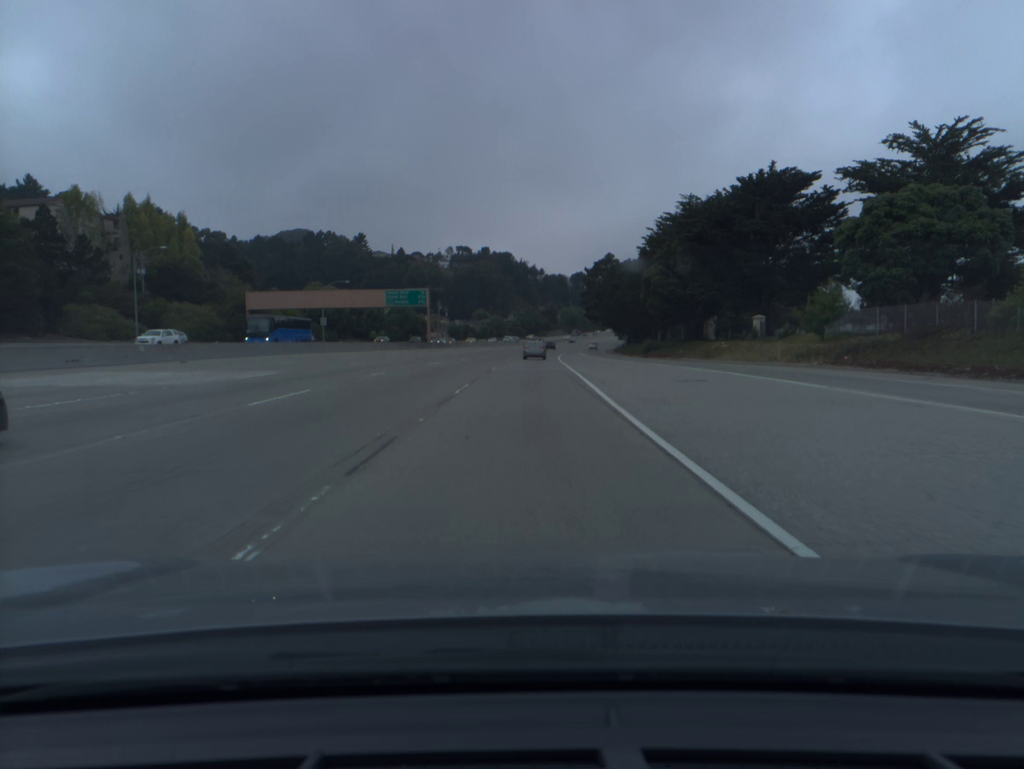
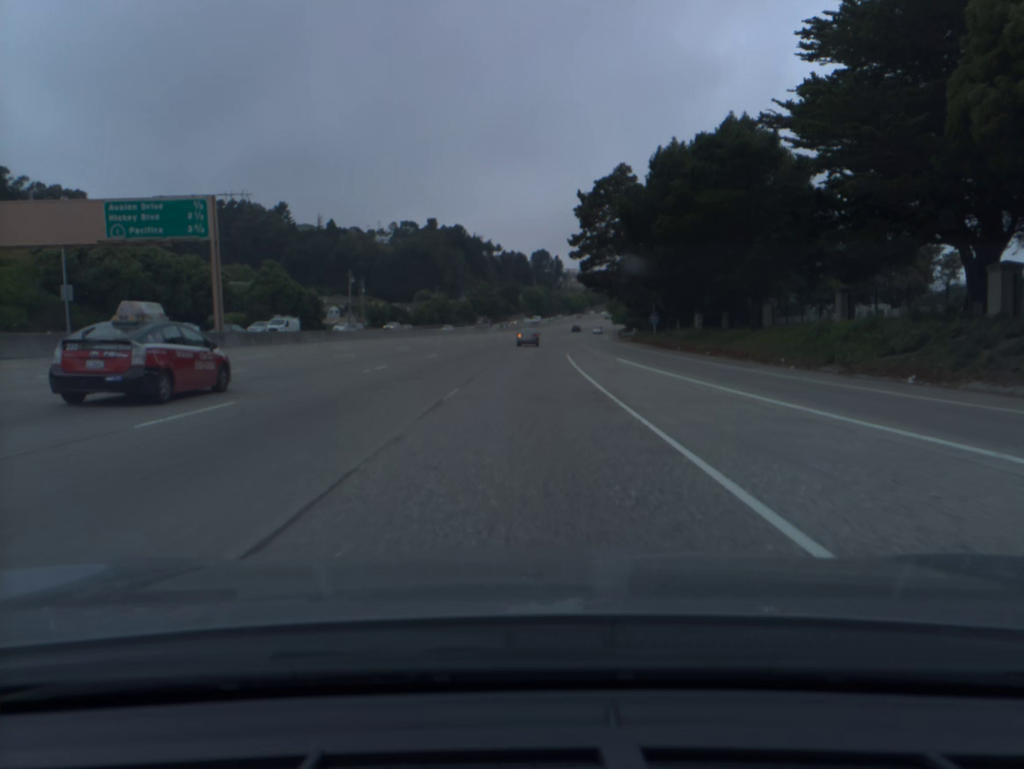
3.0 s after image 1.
(+1.6, +75.4) m; +3°
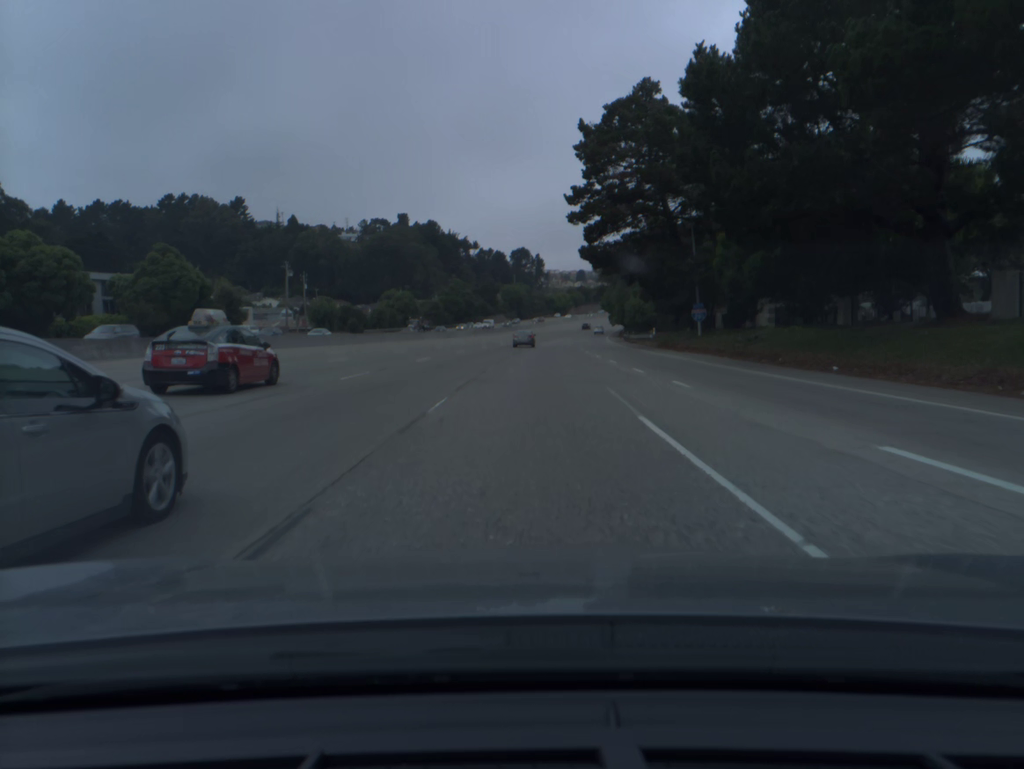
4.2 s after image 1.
(+0.4, +31.0) m; +1°
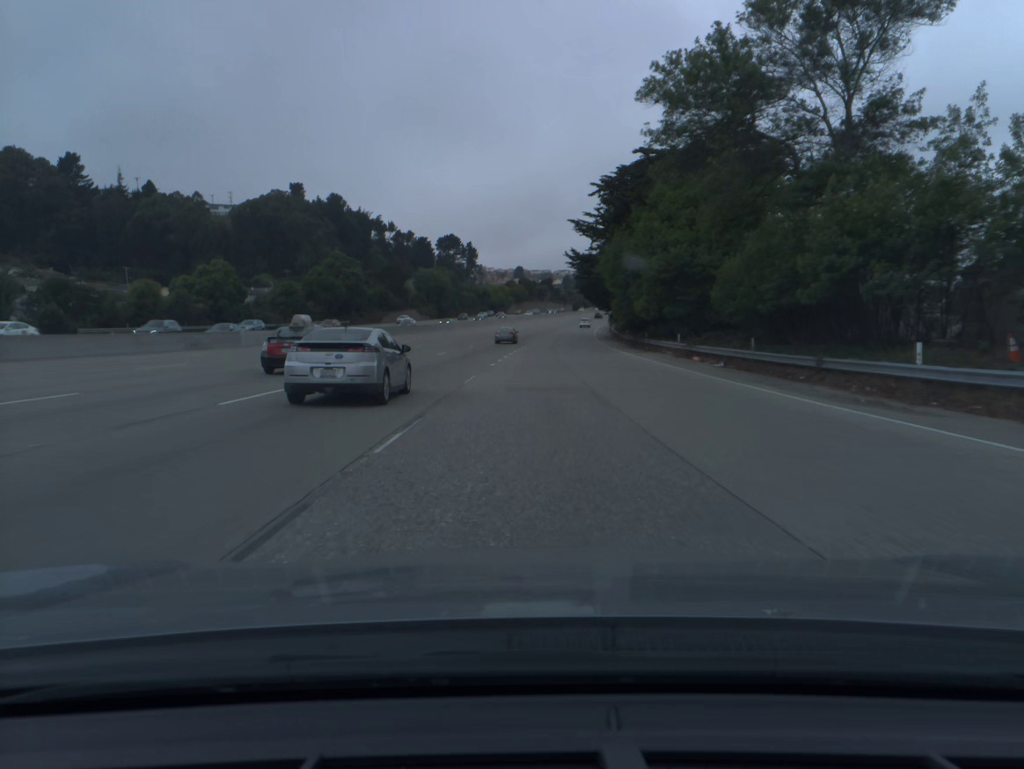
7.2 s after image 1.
(+3.3, +79.1) m; +5°
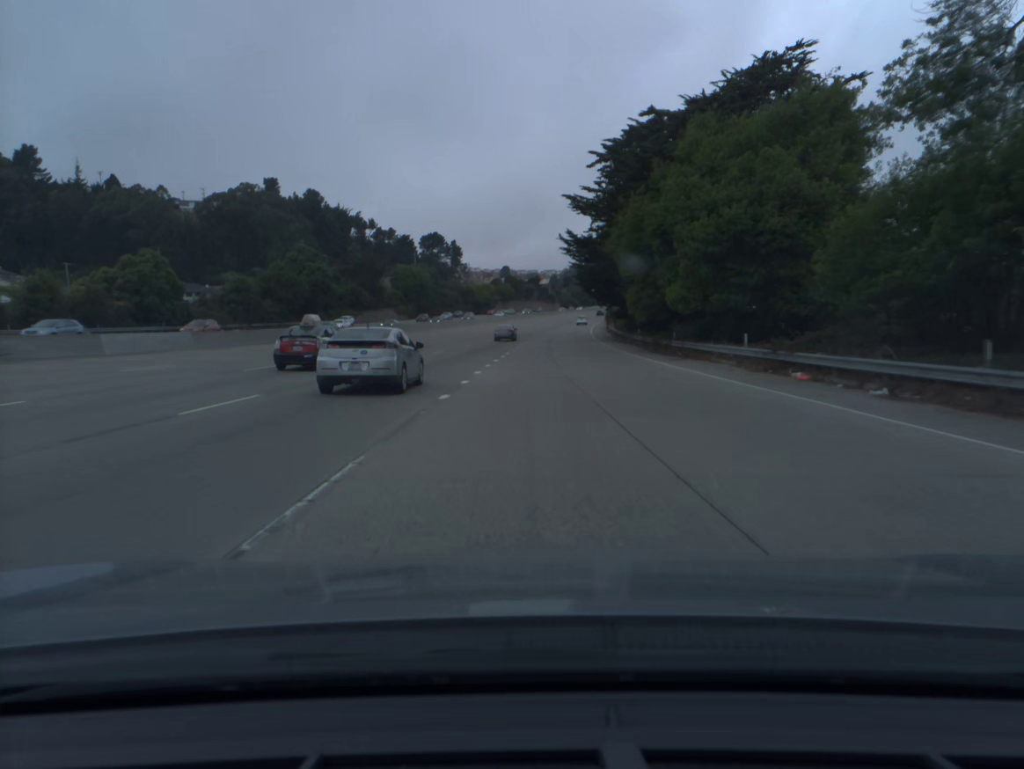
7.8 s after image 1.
(+0.2, +16.2) m; +1°
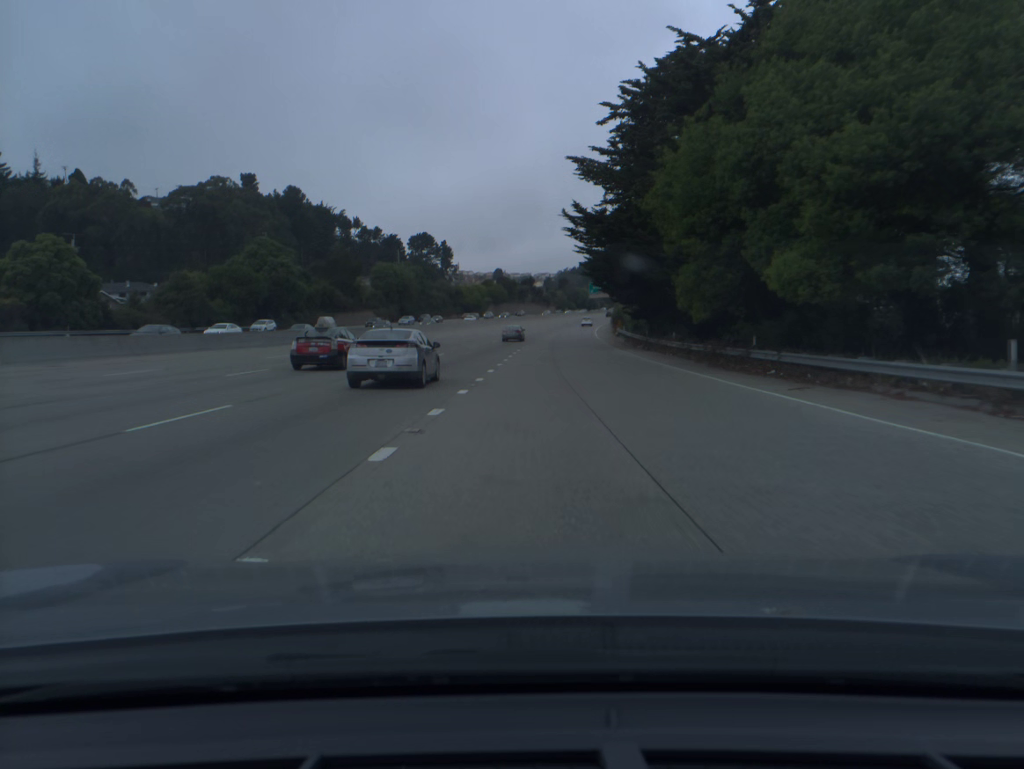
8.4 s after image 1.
(+0.1, +16.4) m; 0°
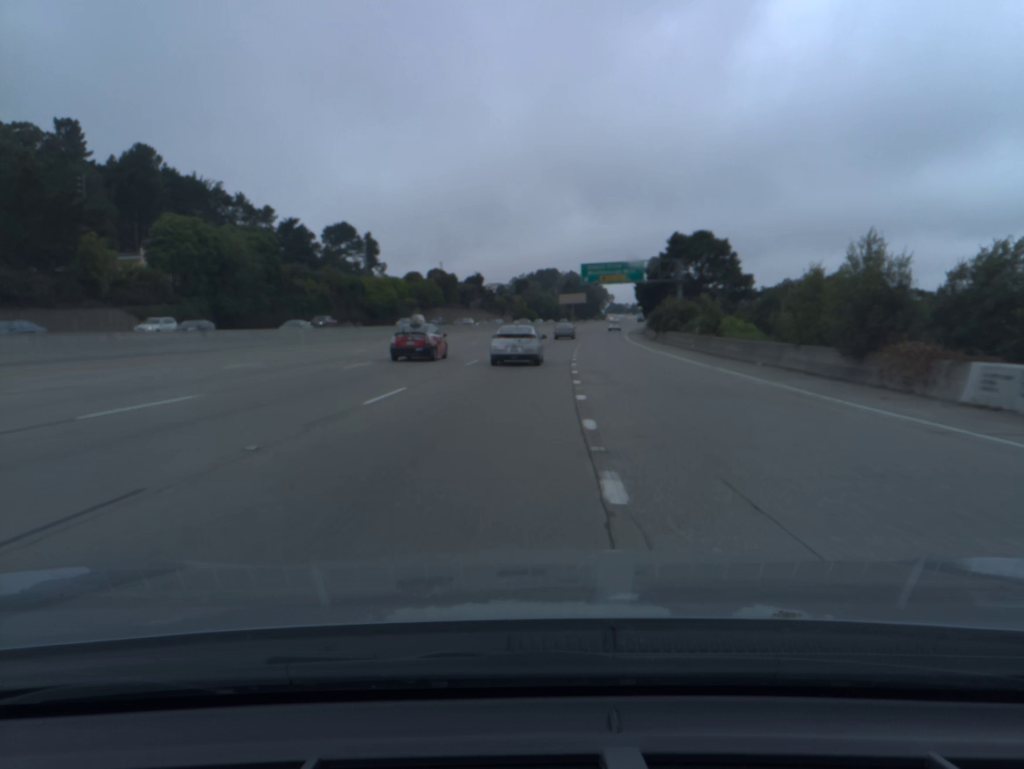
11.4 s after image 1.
(+2.0, +83.7) m; +3°
